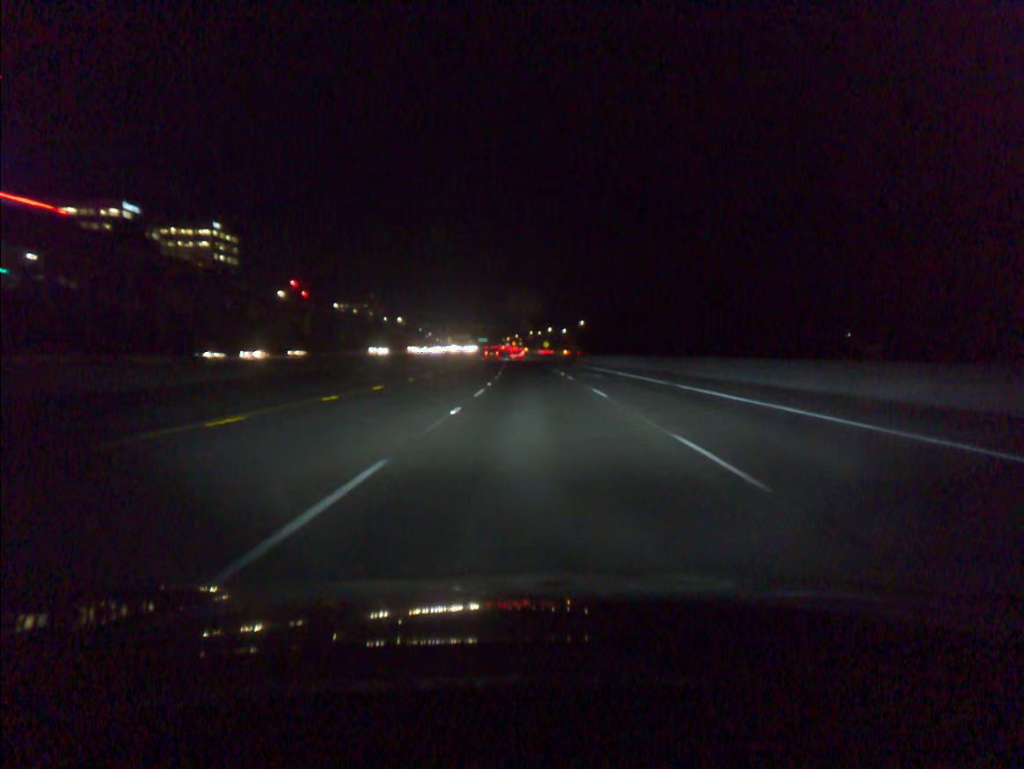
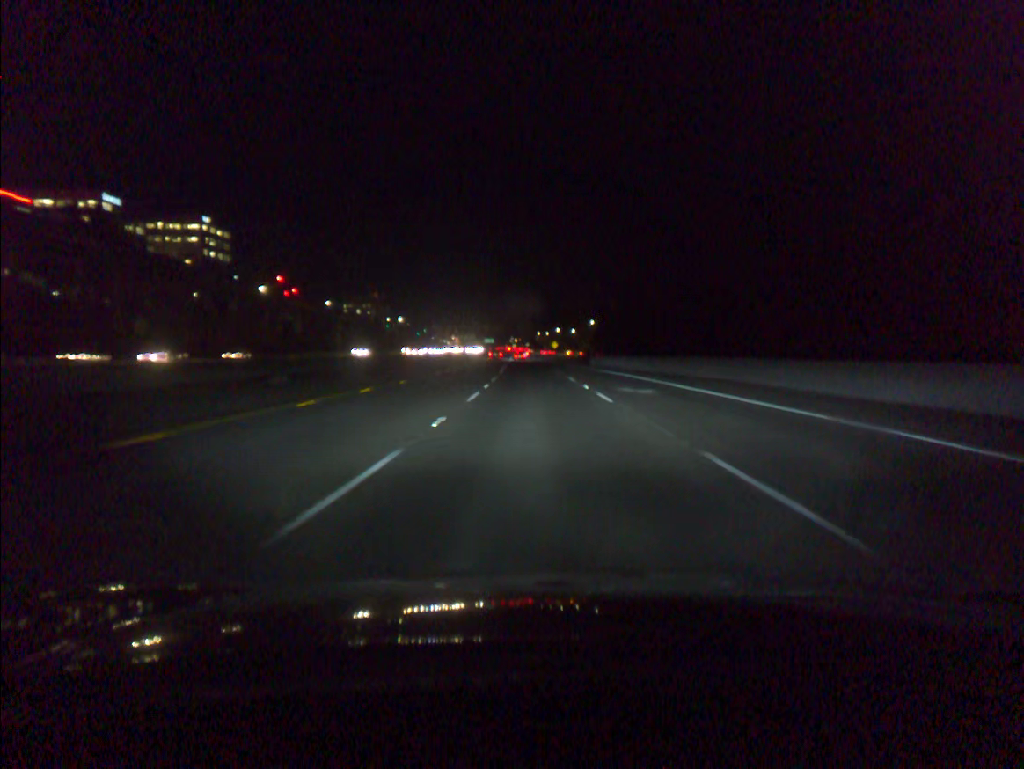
(-0.1, +16.9) m; -1°
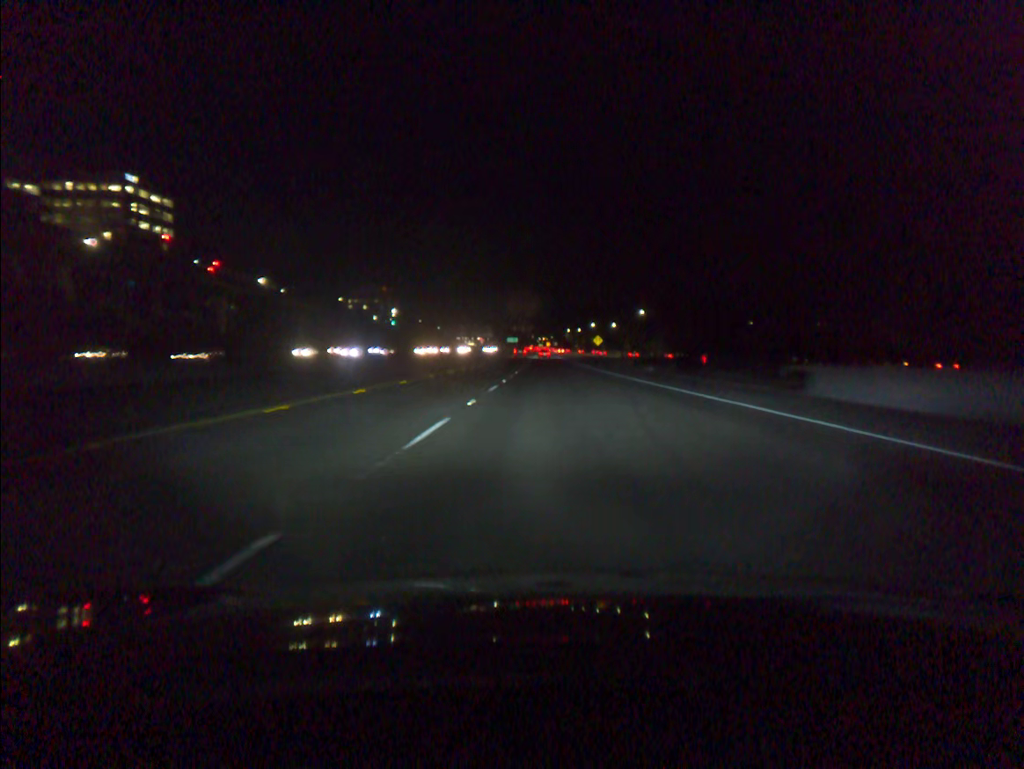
(-1.4, +67.6) m; -2°
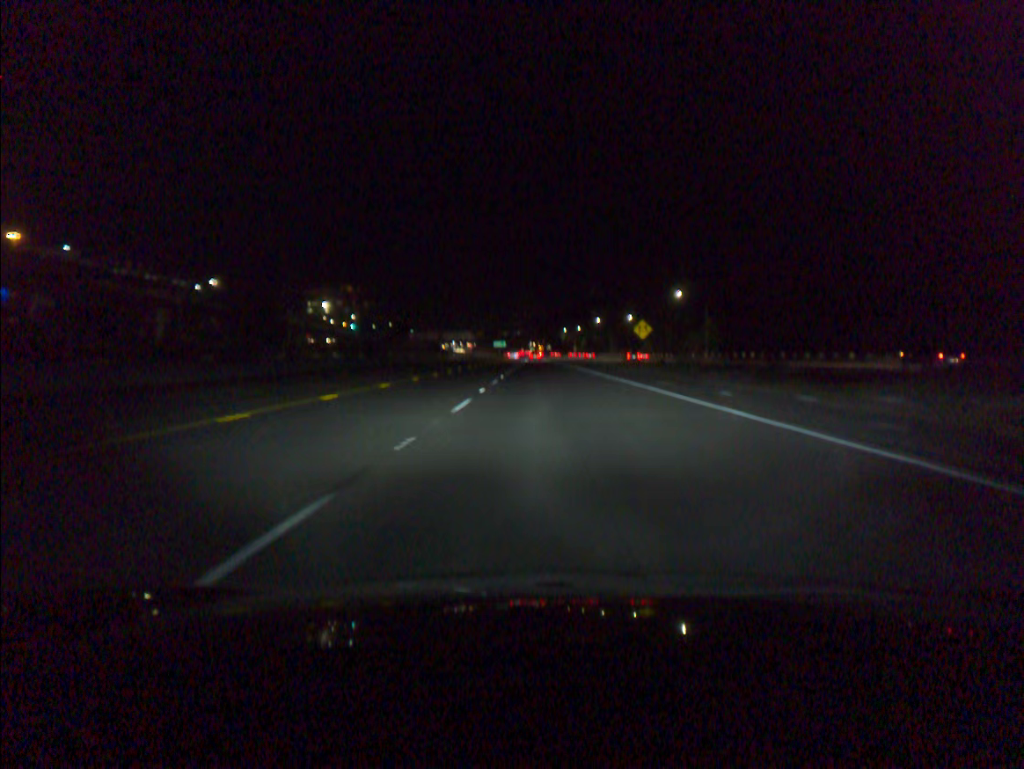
(+0.3, +67.7) m; +1°
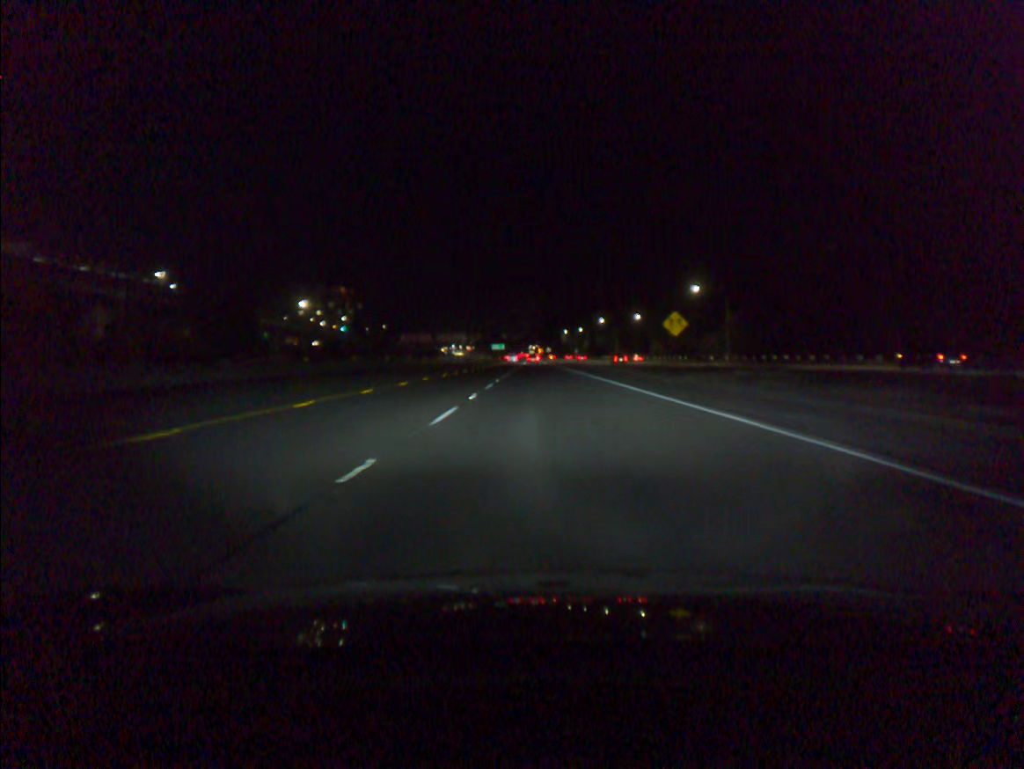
(0.0, +16.9) m; 0°
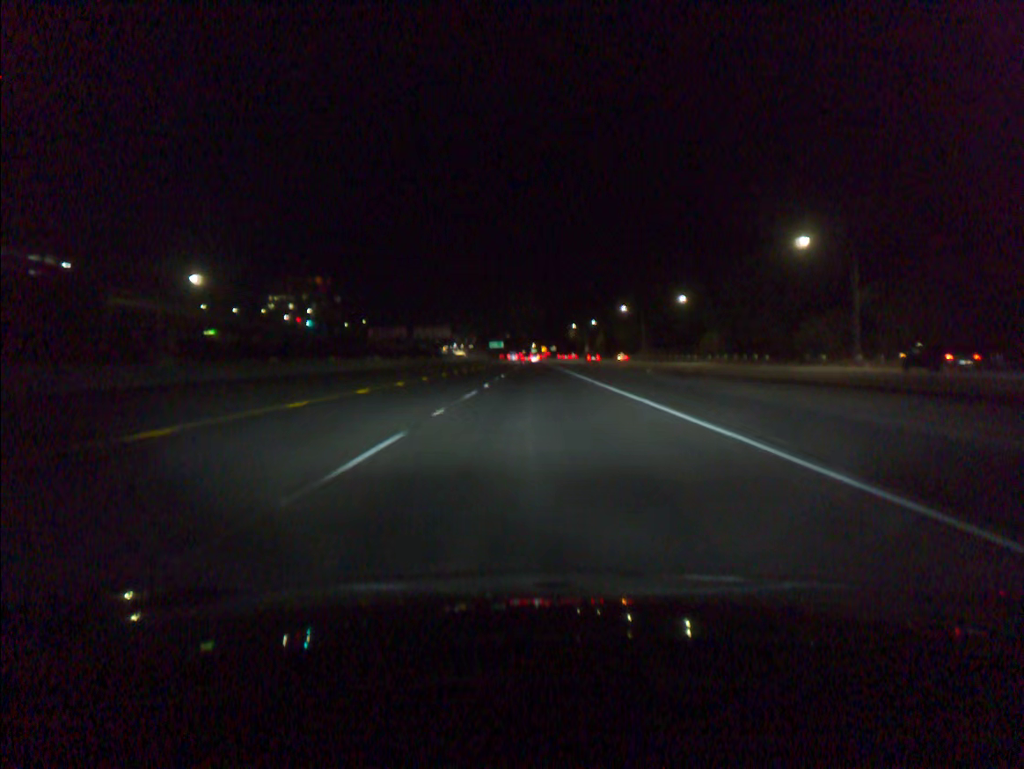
(-0.1, +50.7) m; 0°
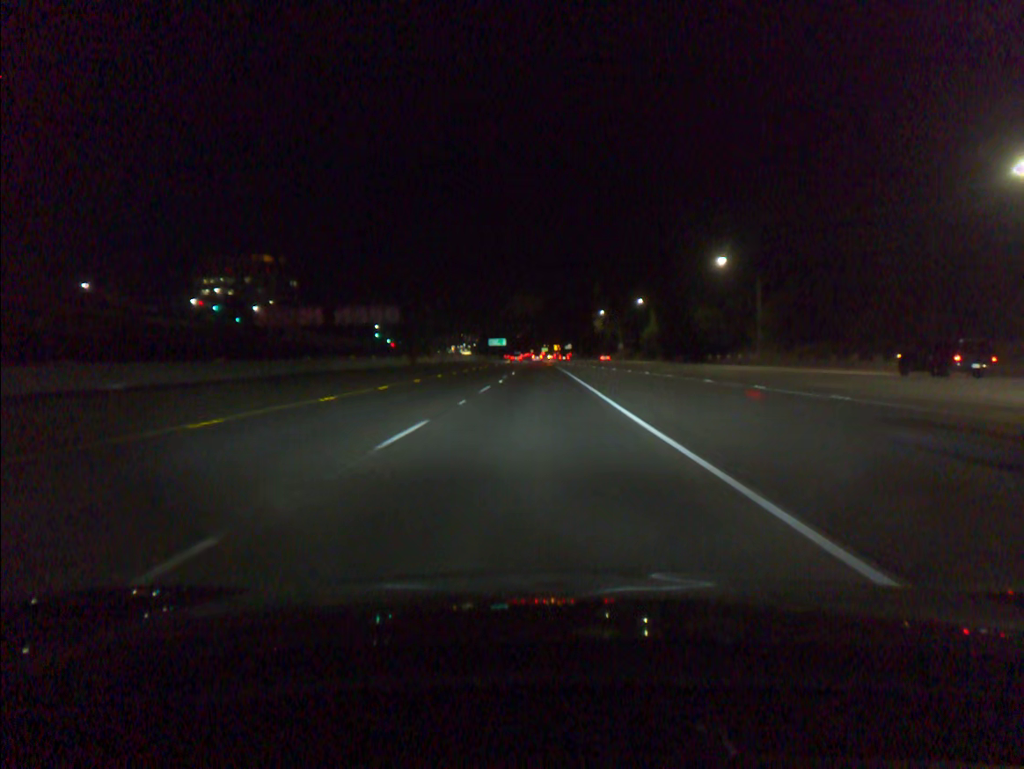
(-0.2, +85.1) m; -1°
